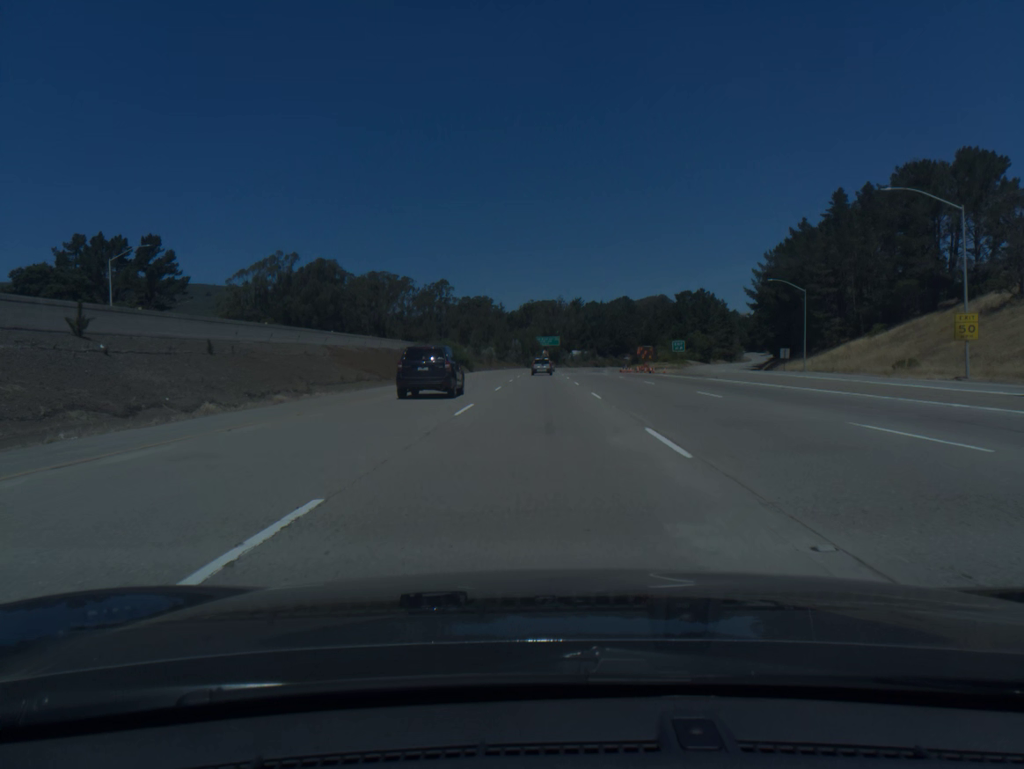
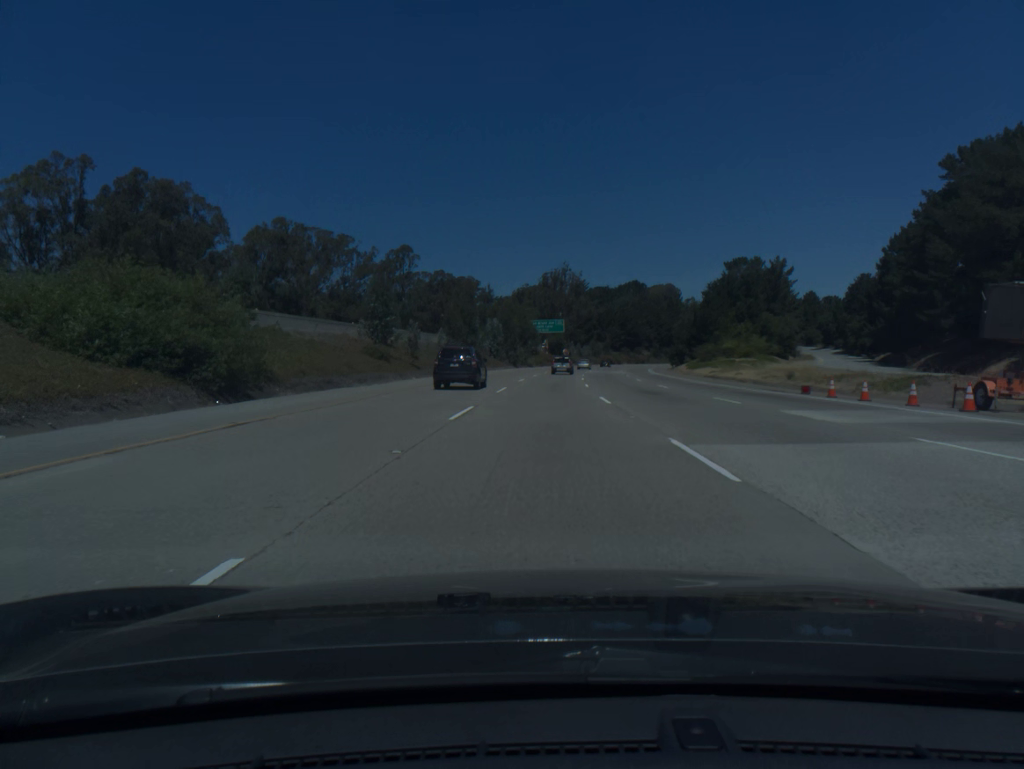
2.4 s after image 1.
(0.0, +74.8) m; 0°
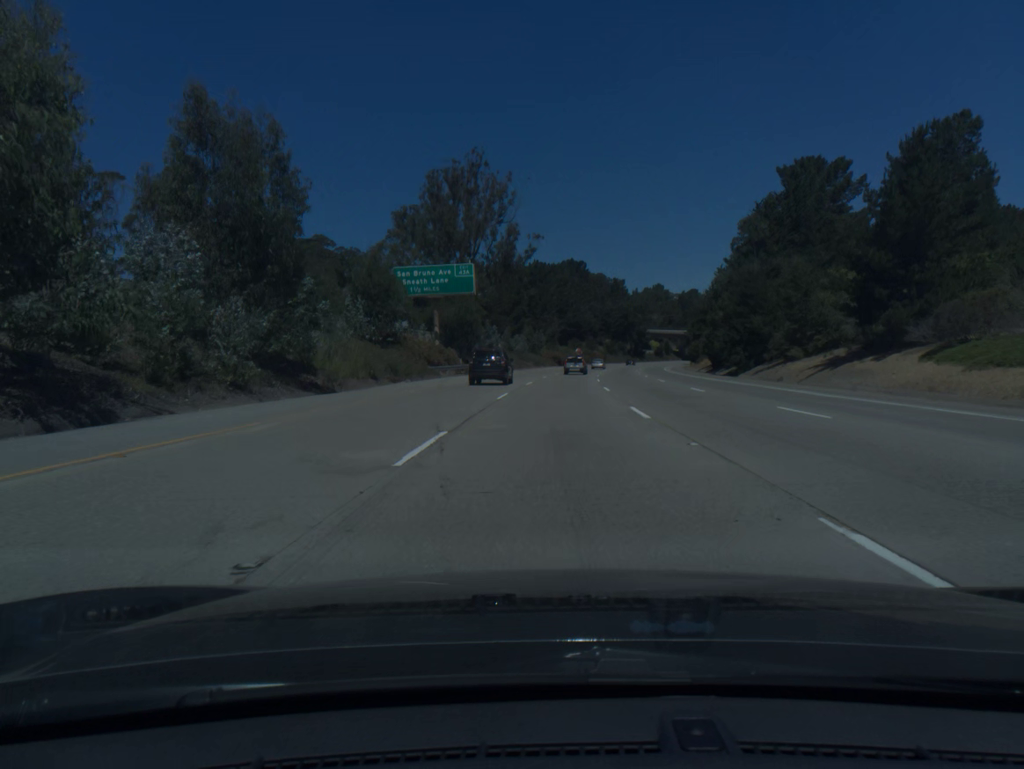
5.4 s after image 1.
(+3.5, +93.7) m; +5°
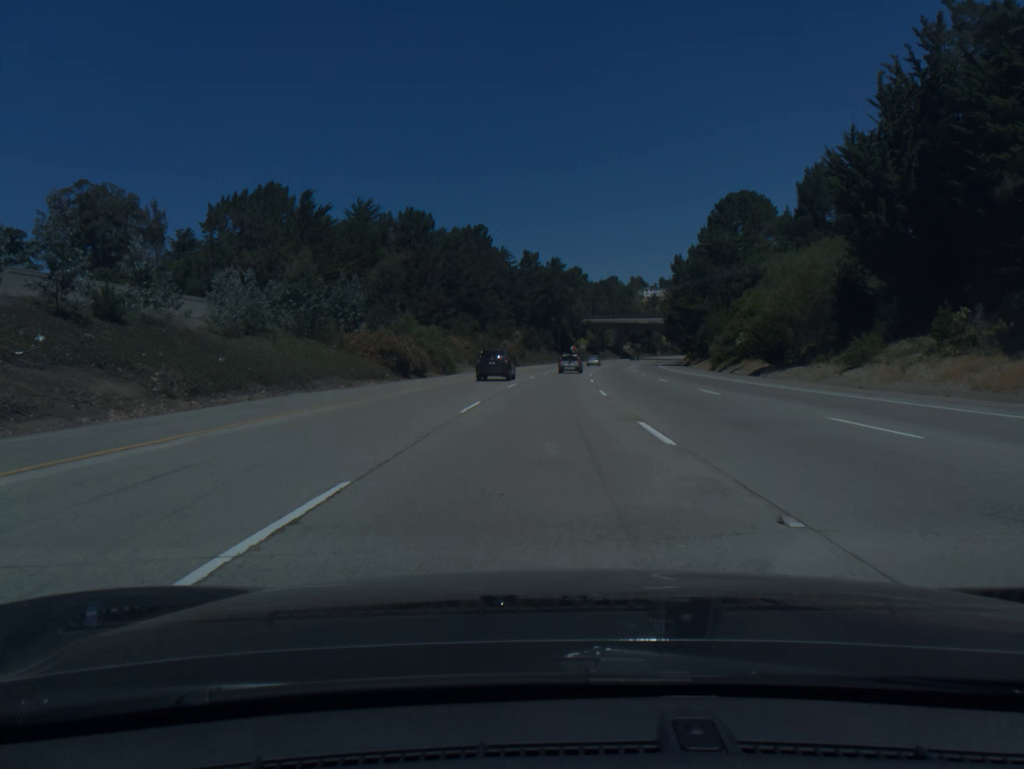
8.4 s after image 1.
(+5.8, +93.2) m; +7°
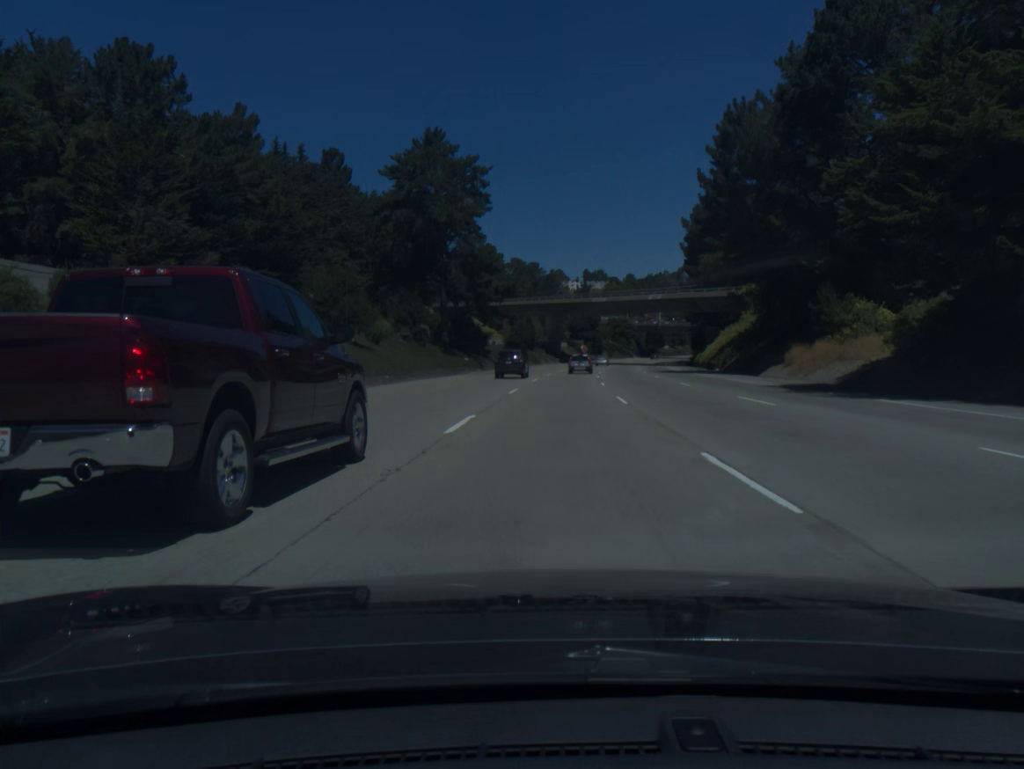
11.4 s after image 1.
(+4.6, +92.2) m; +6°
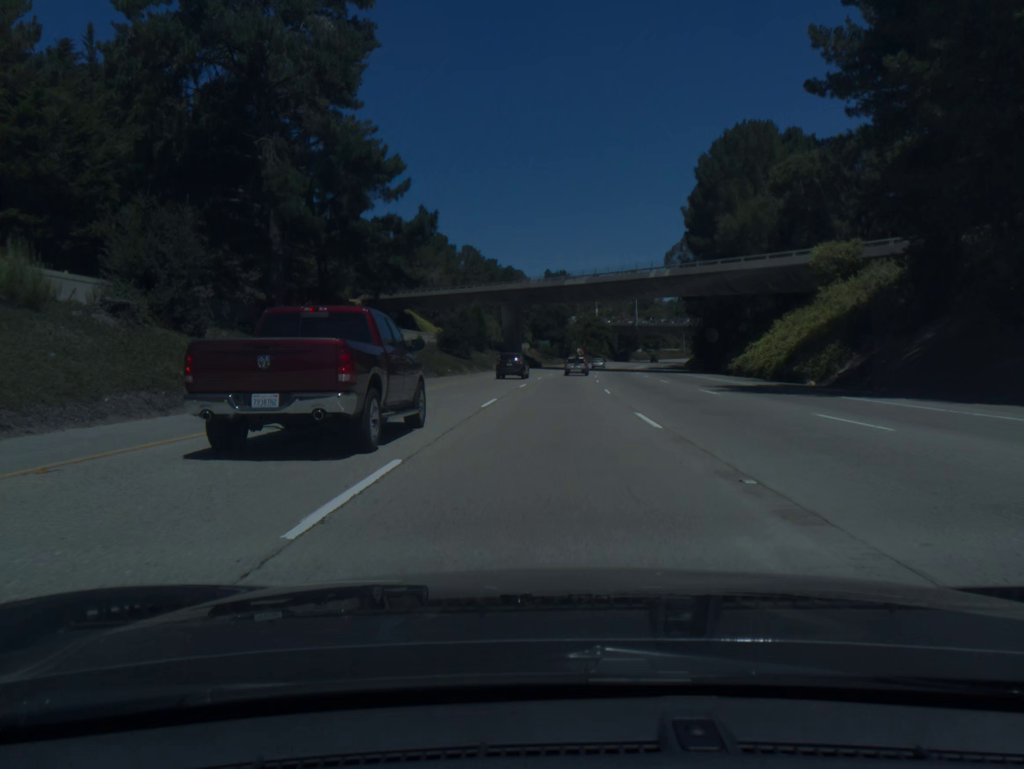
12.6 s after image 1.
(+0.9, +36.7) m; +3°
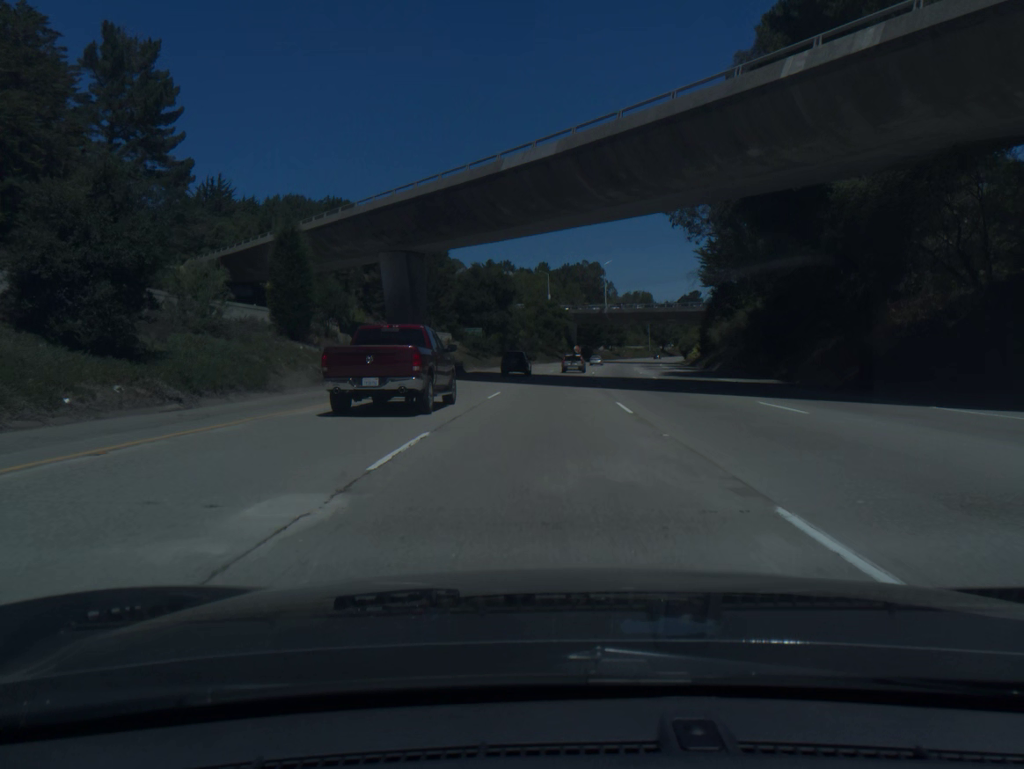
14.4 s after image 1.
(+1.9, +55.1) m; +4°
